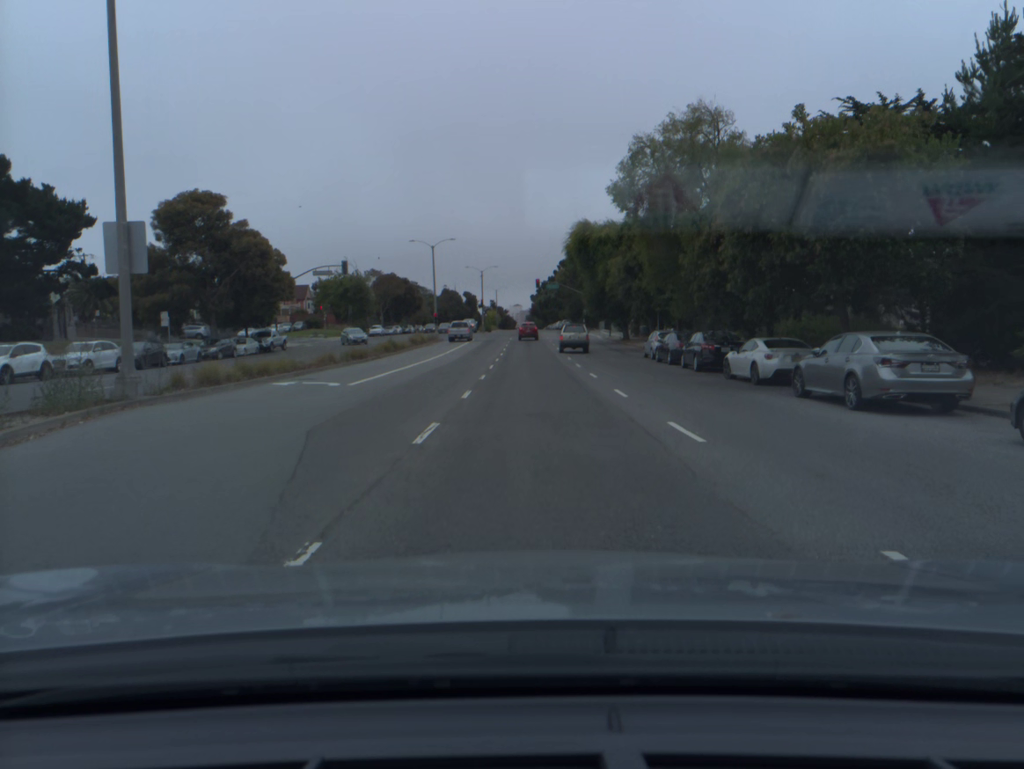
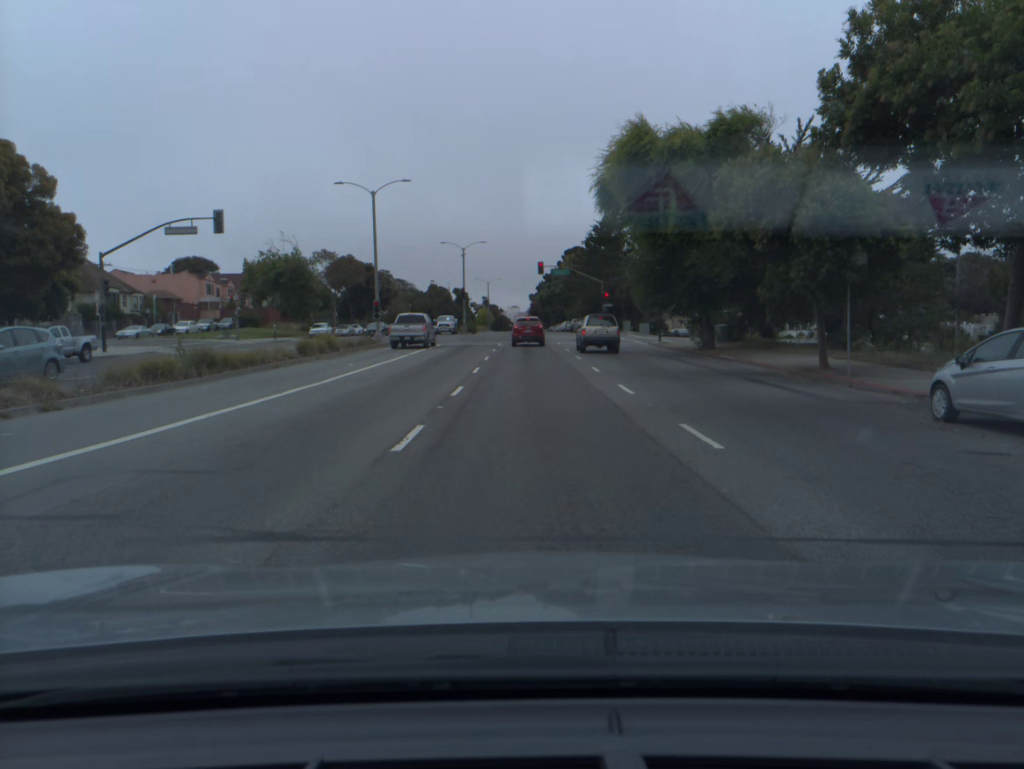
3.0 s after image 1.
(+0.1, +30.2) m; 0°
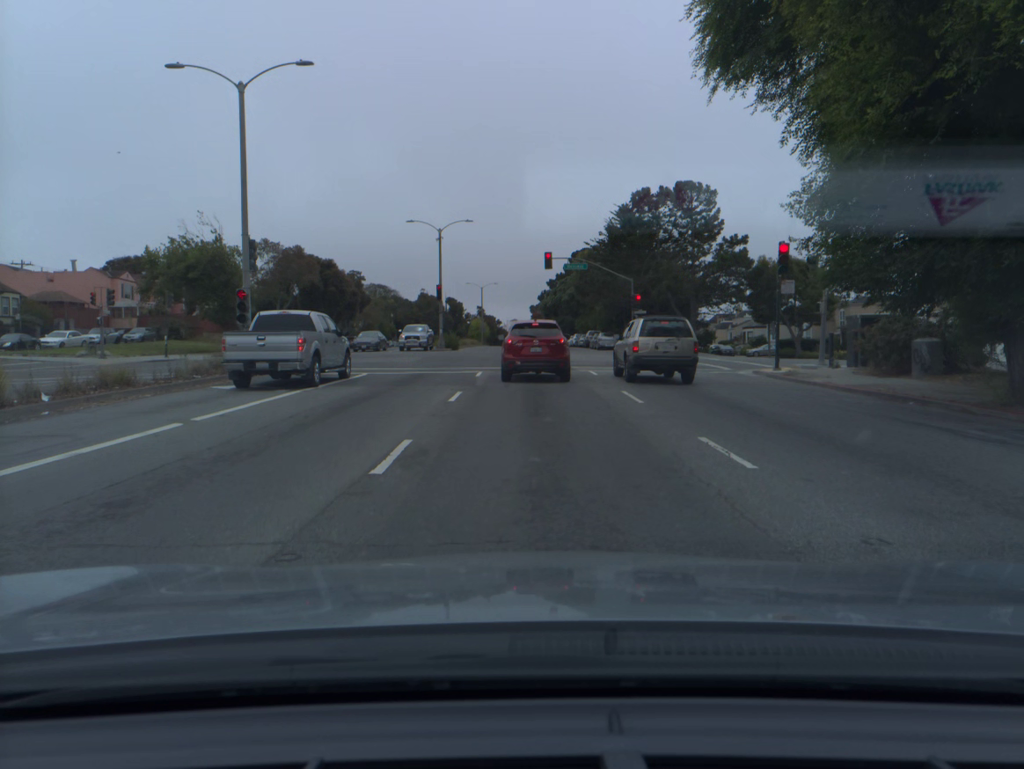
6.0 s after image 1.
(0.0, +23.2) m; 0°
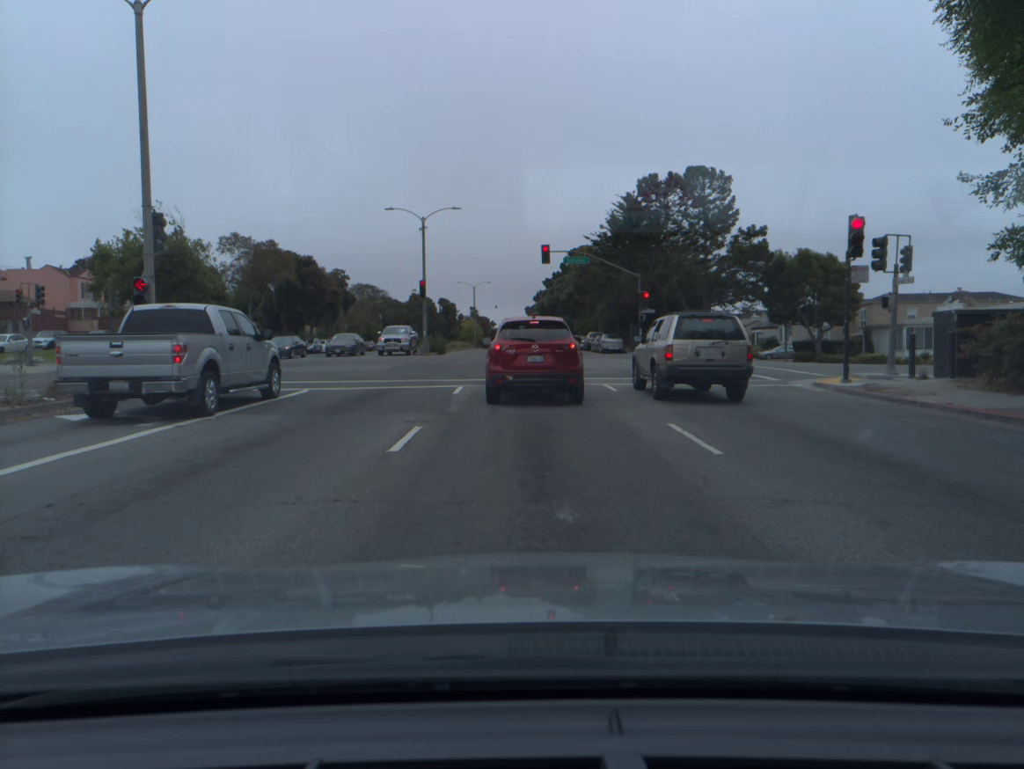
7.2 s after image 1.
(0.0, +6.3) m; 0°
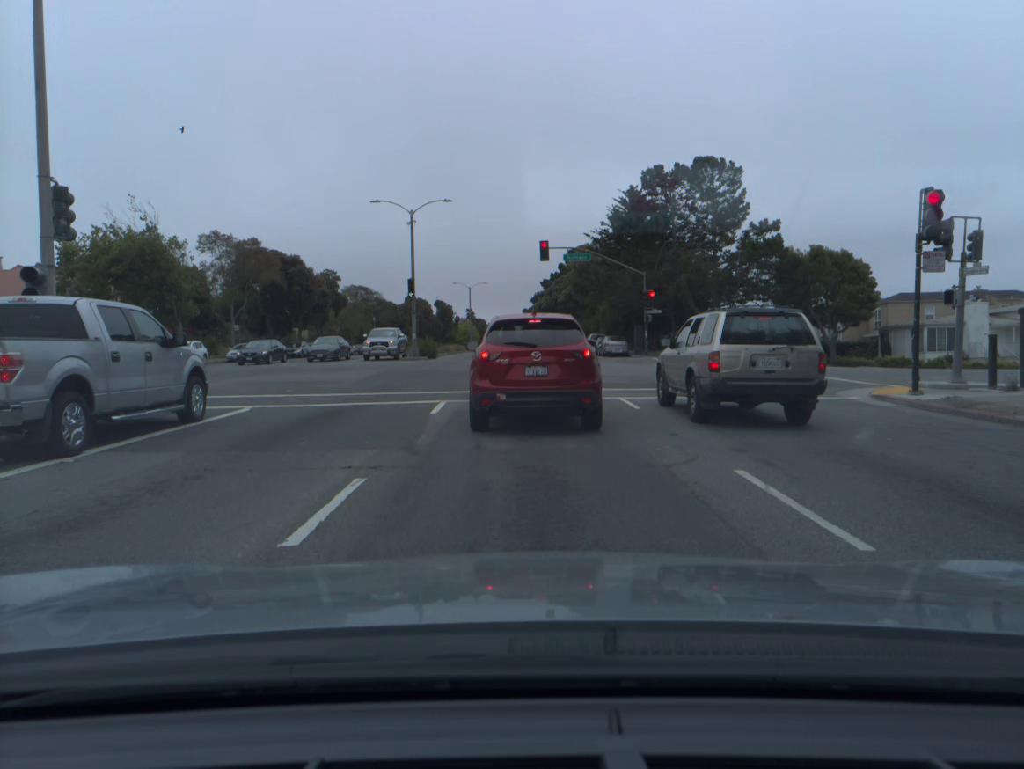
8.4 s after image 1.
(0.0, +4.1) m; 0°
